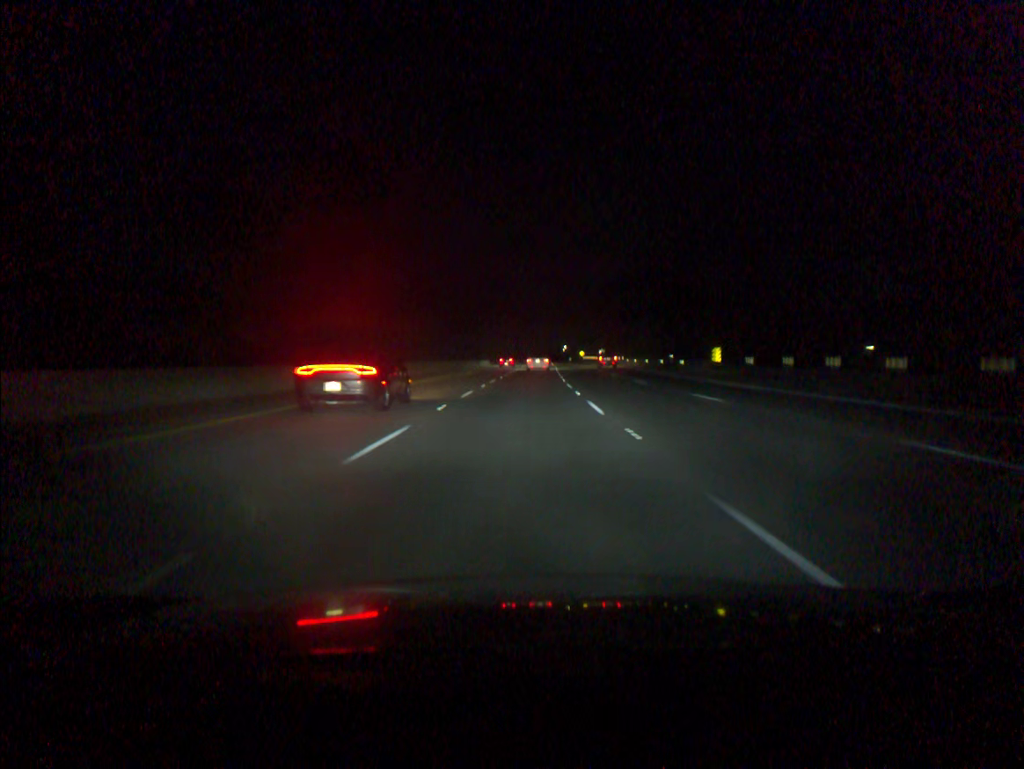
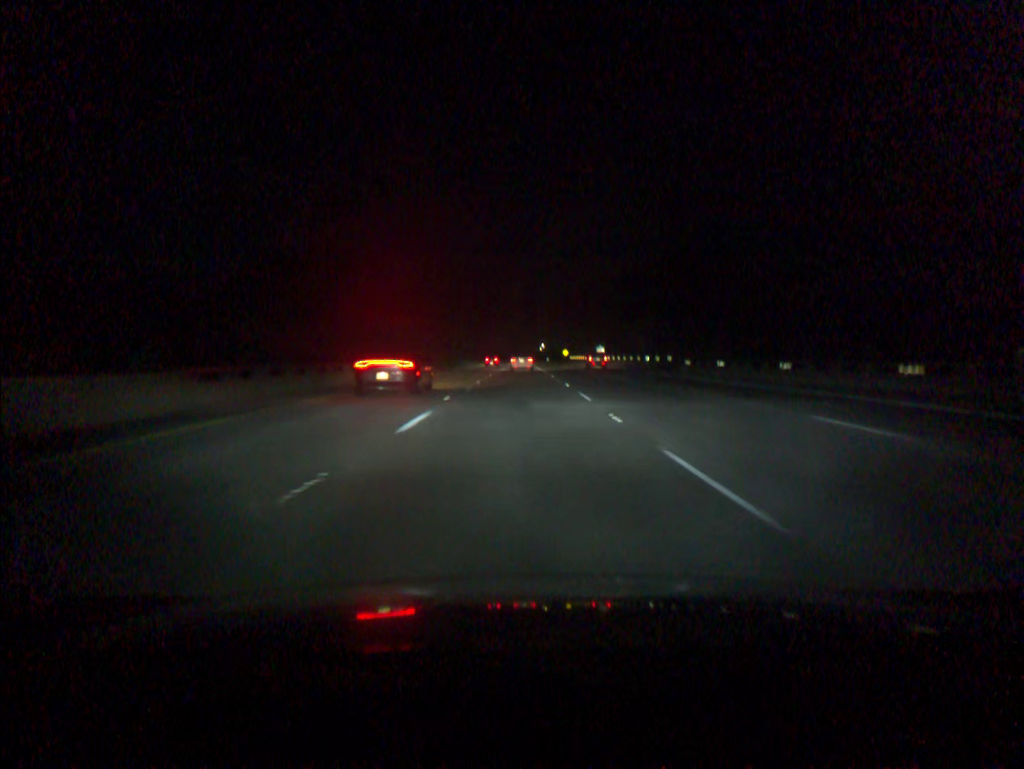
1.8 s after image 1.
(+1.0, +55.0) m; +2°
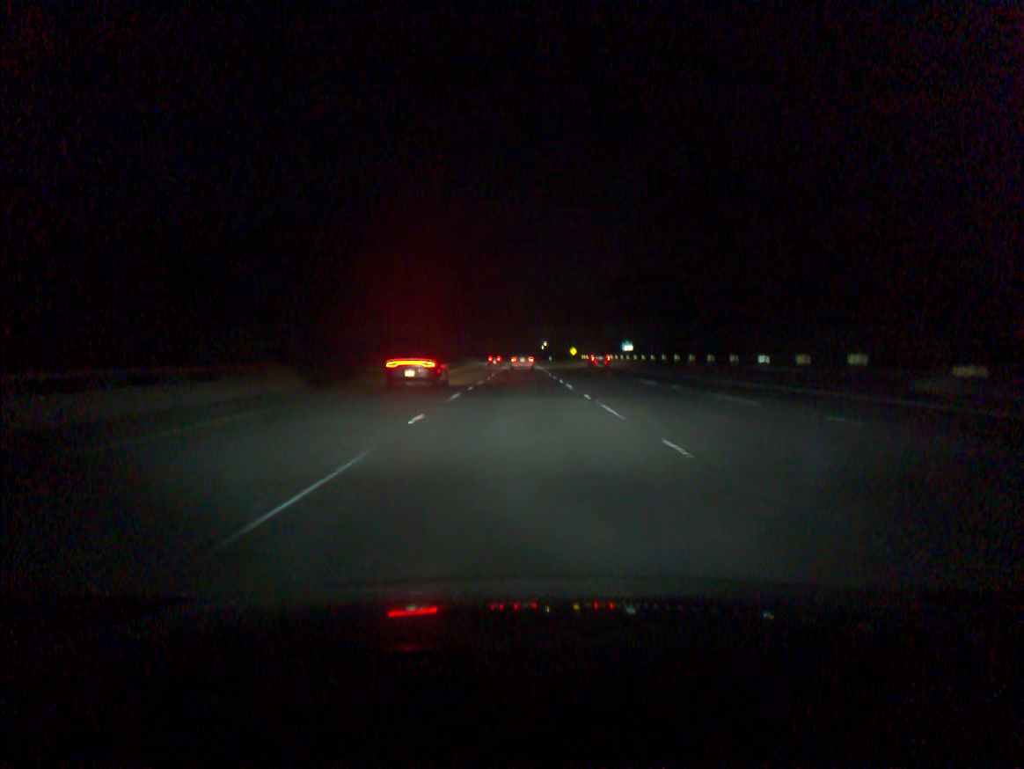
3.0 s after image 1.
(0.0, +36.6) m; 0°
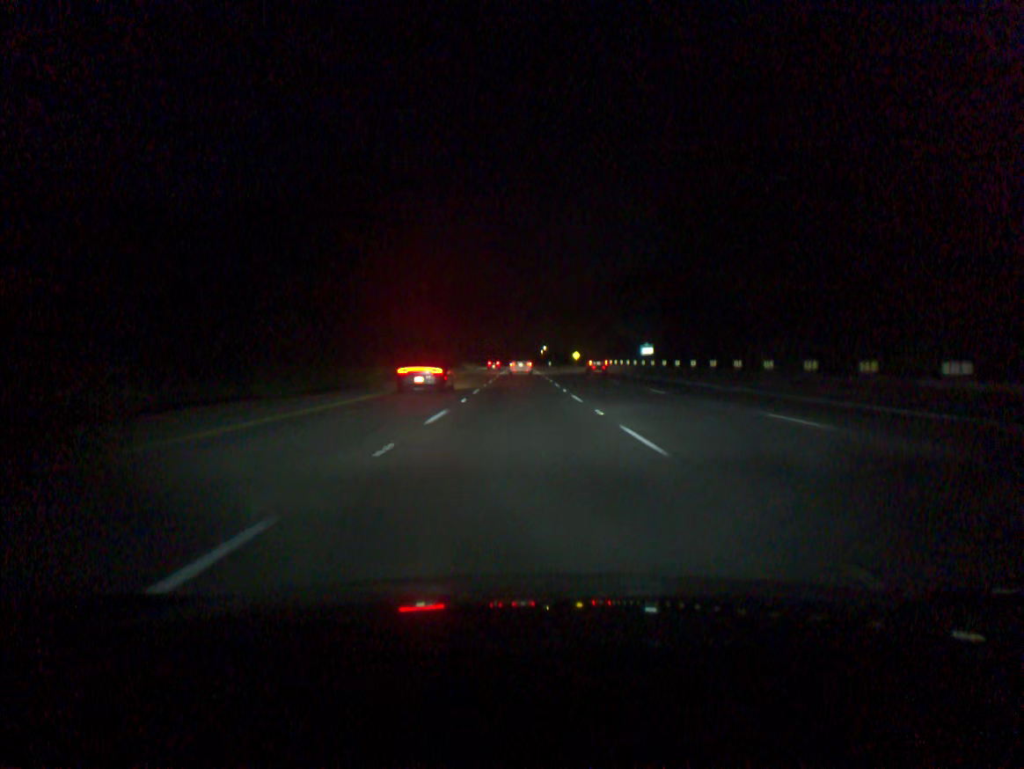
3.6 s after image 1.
(0.0, +18.3) m; 0°
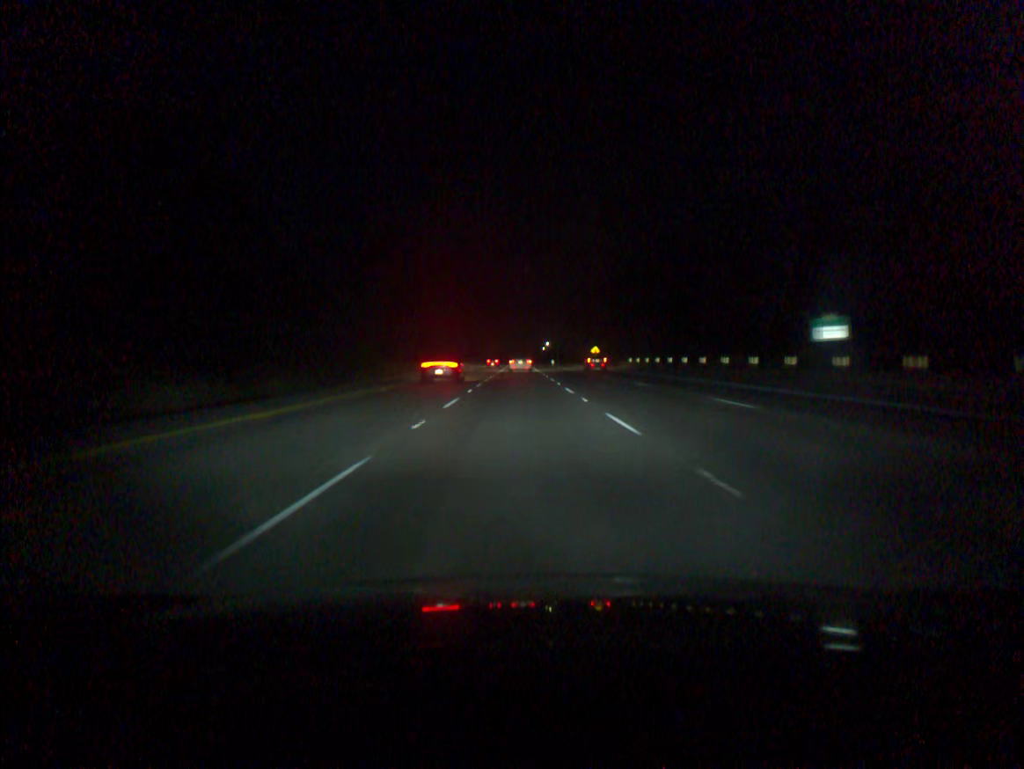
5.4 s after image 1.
(0.0, +55.0) m; 0°
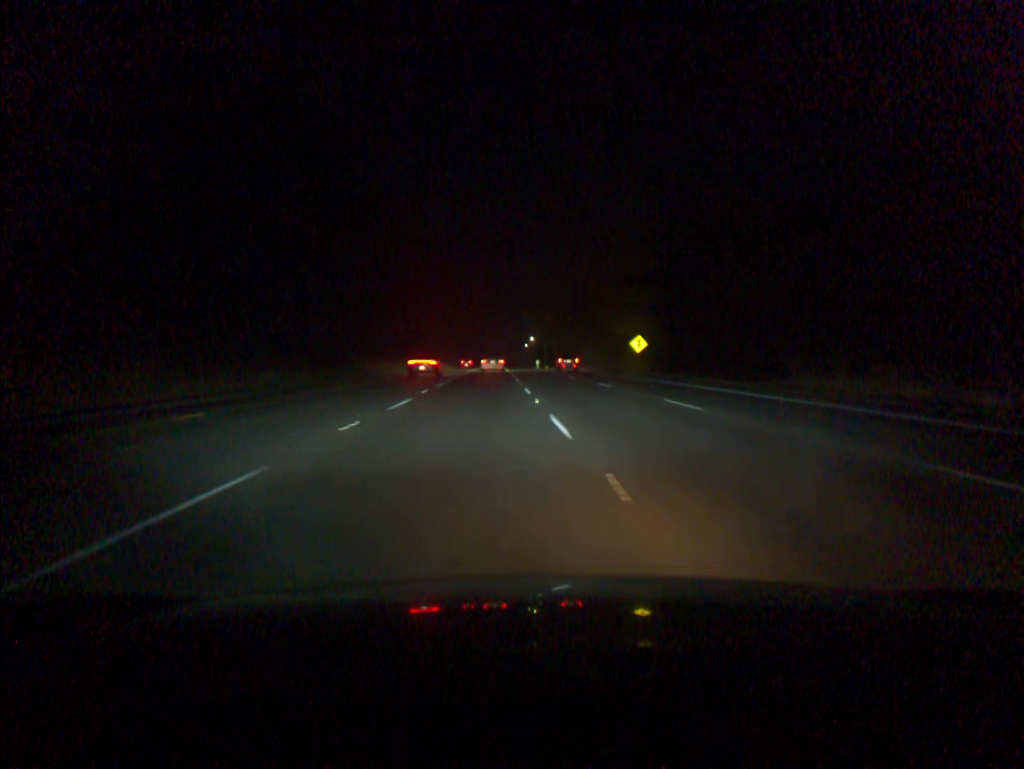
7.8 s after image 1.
(+0.6, +73.3) m; +2°
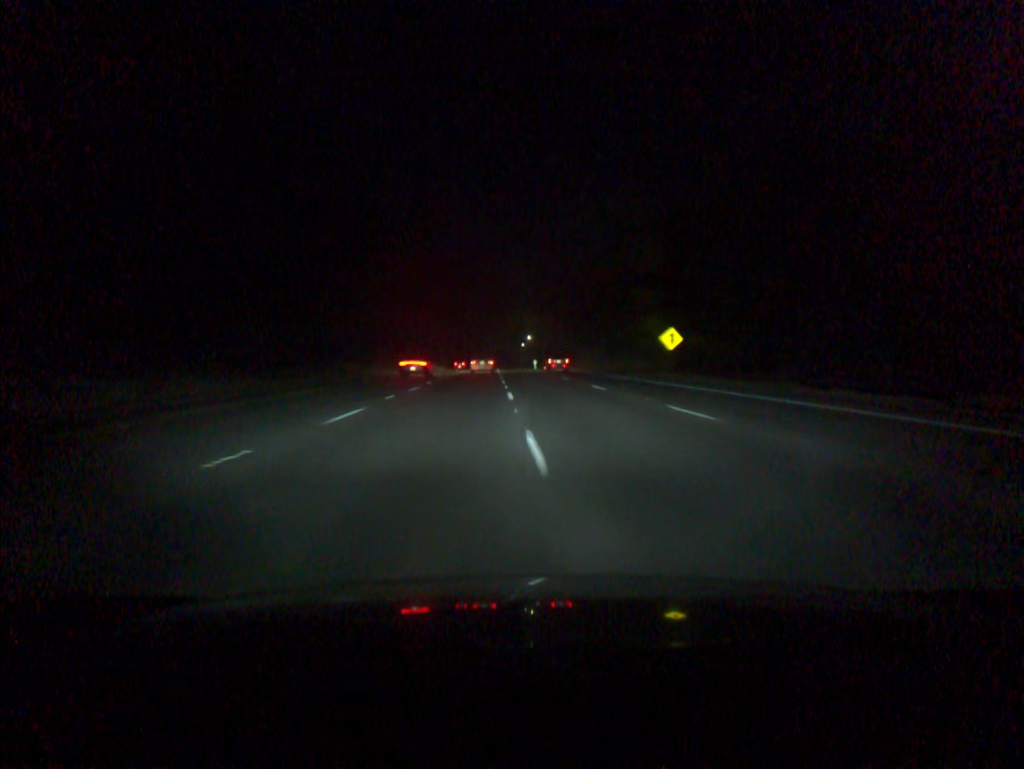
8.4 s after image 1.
(+0.1, +18.3) m; 0°
